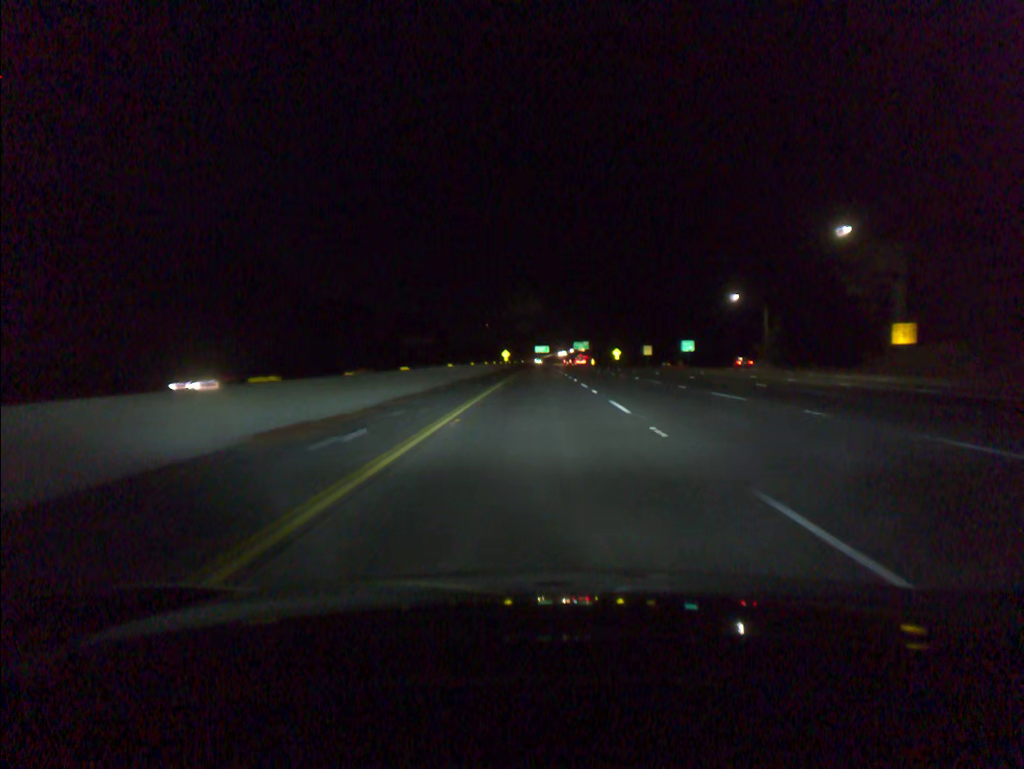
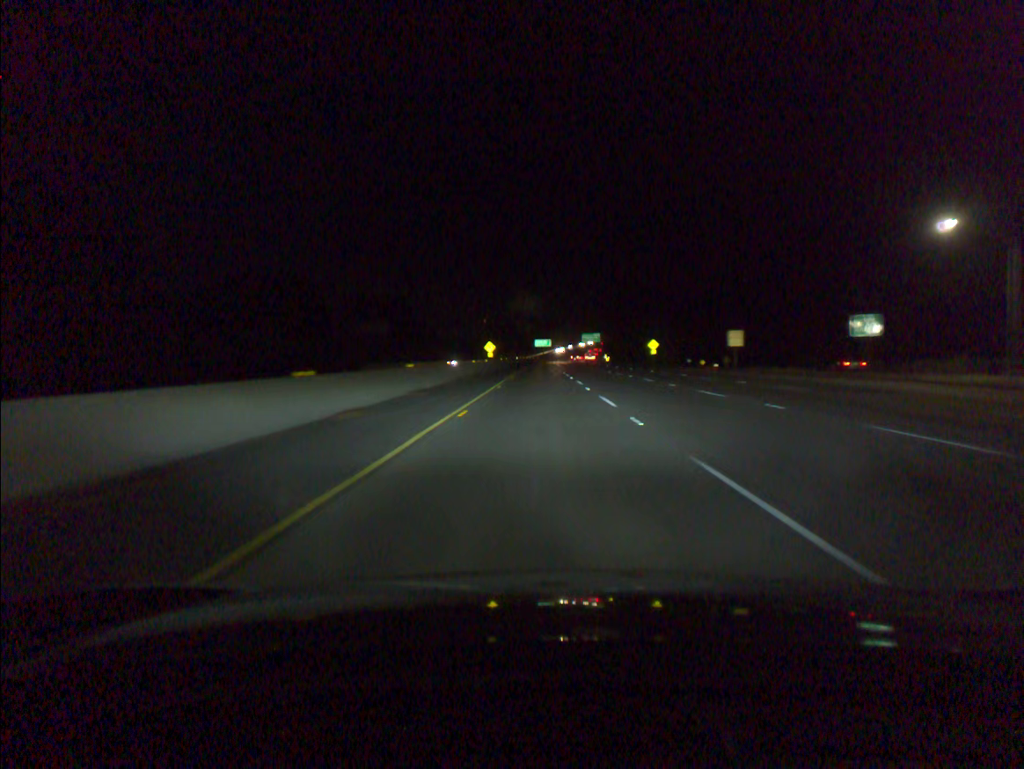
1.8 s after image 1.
(0.0, +56.2) m; 0°
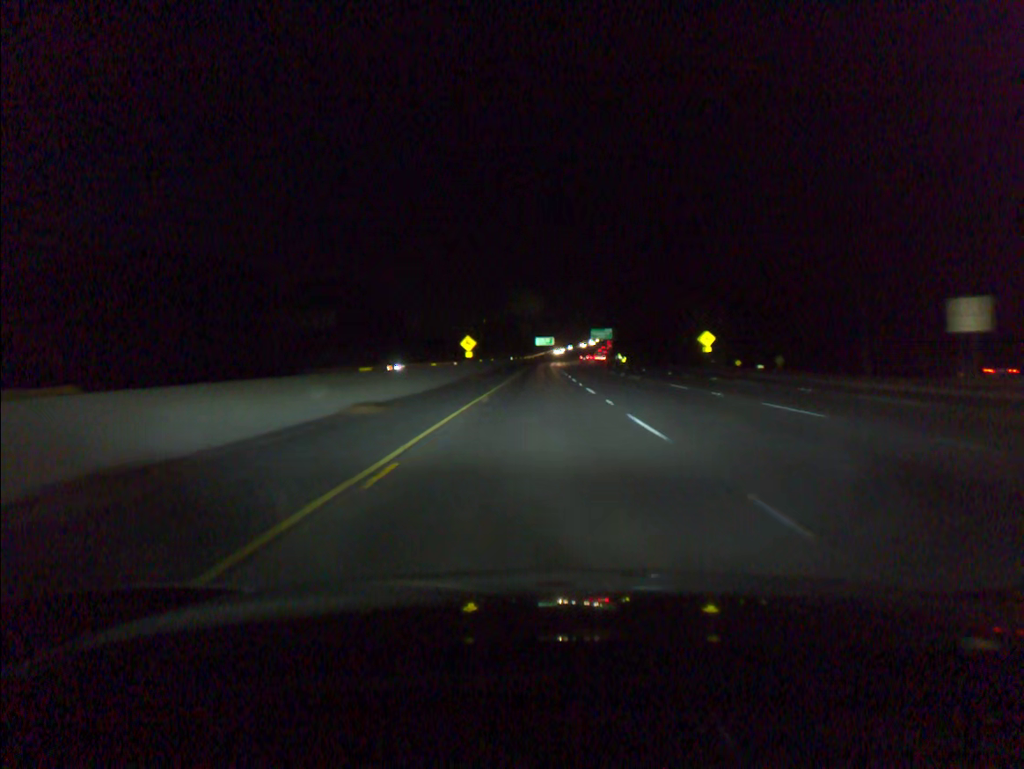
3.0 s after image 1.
(-0.1, +37.6) m; 0°
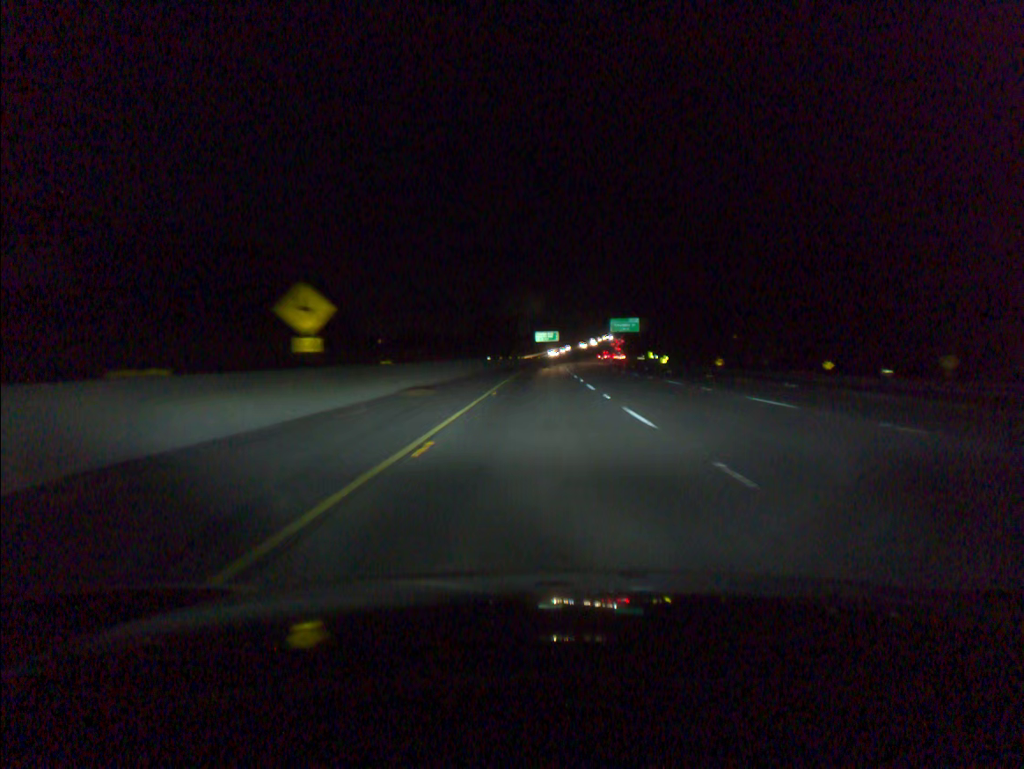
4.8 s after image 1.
(-0.1, +56.3) m; 0°
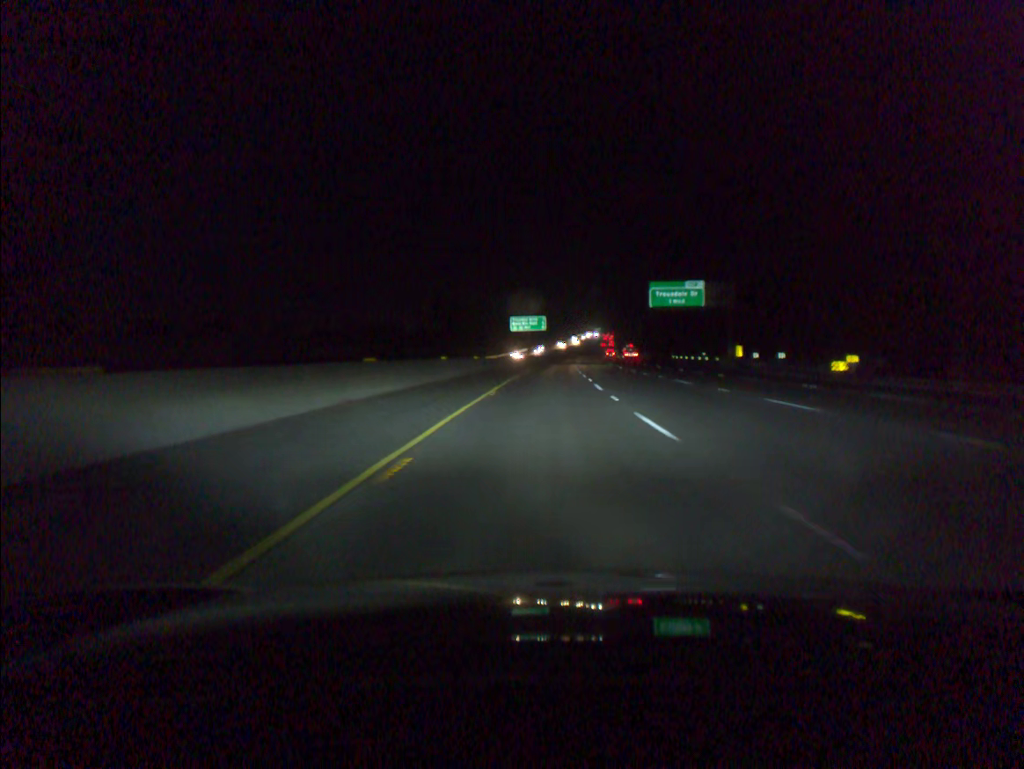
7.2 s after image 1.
(+0.5, +74.8) m; +1°
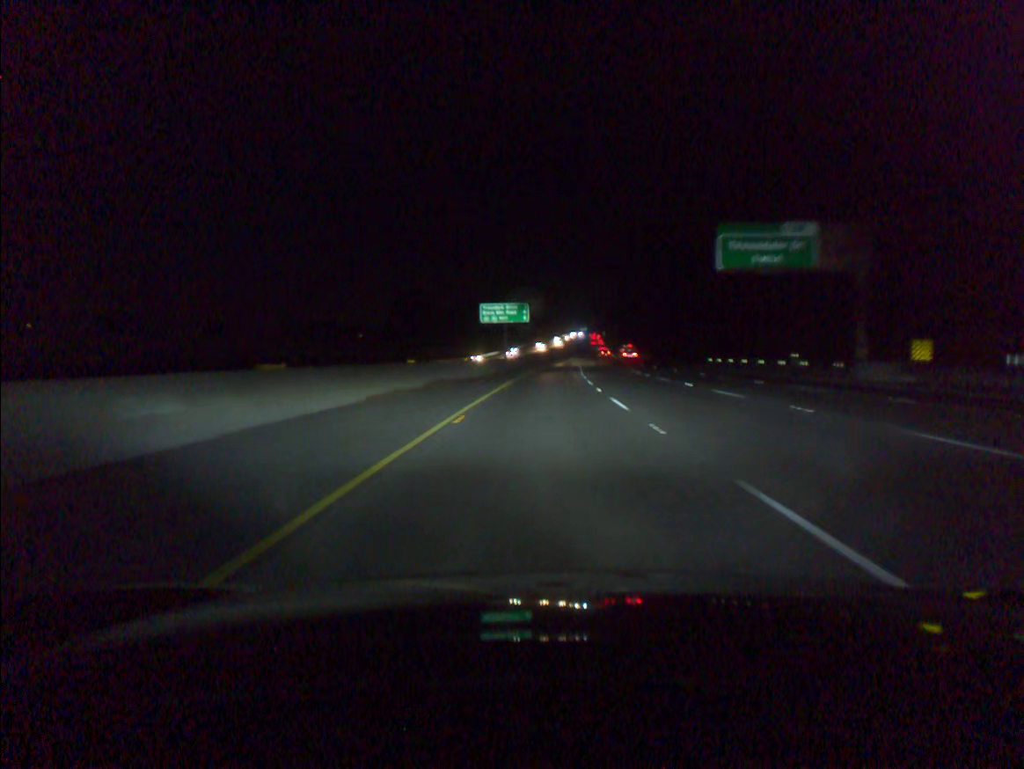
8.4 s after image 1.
(+0.4, +37.2) m; +1°
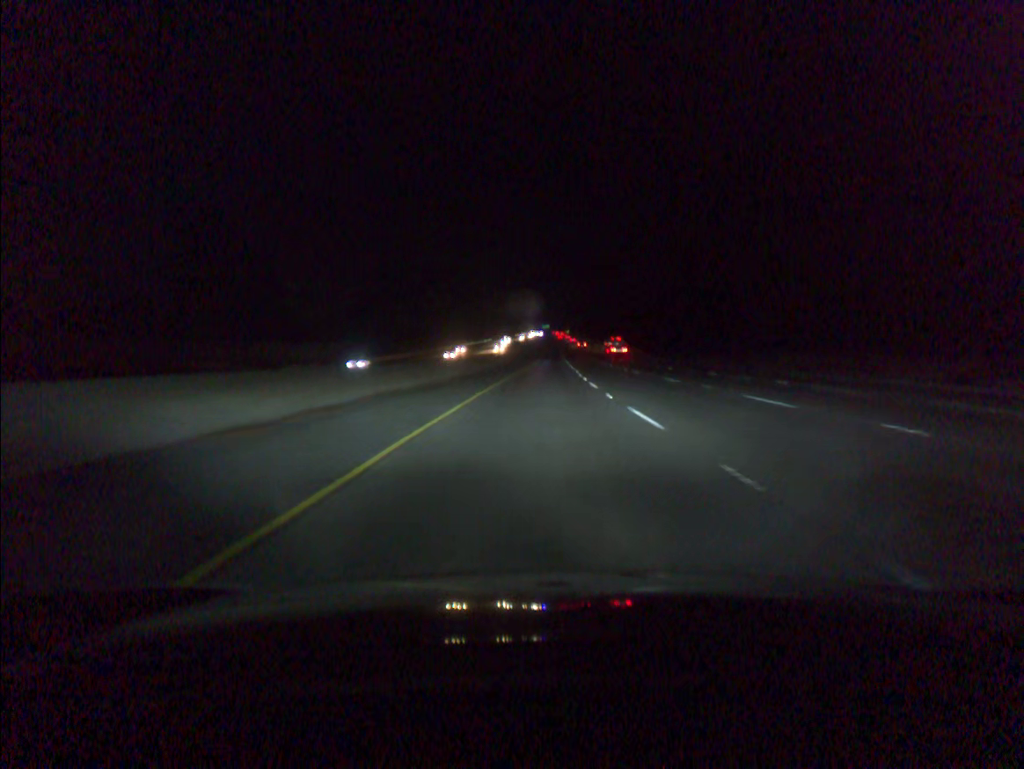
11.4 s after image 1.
(+2.6, +92.9) m; +3°
